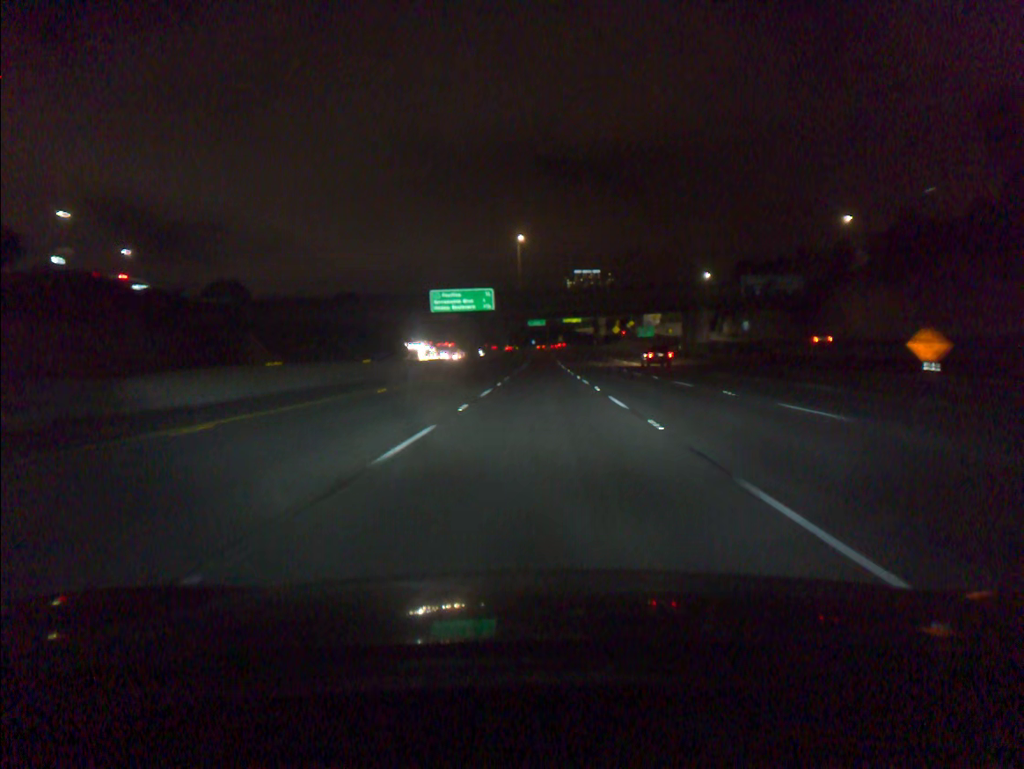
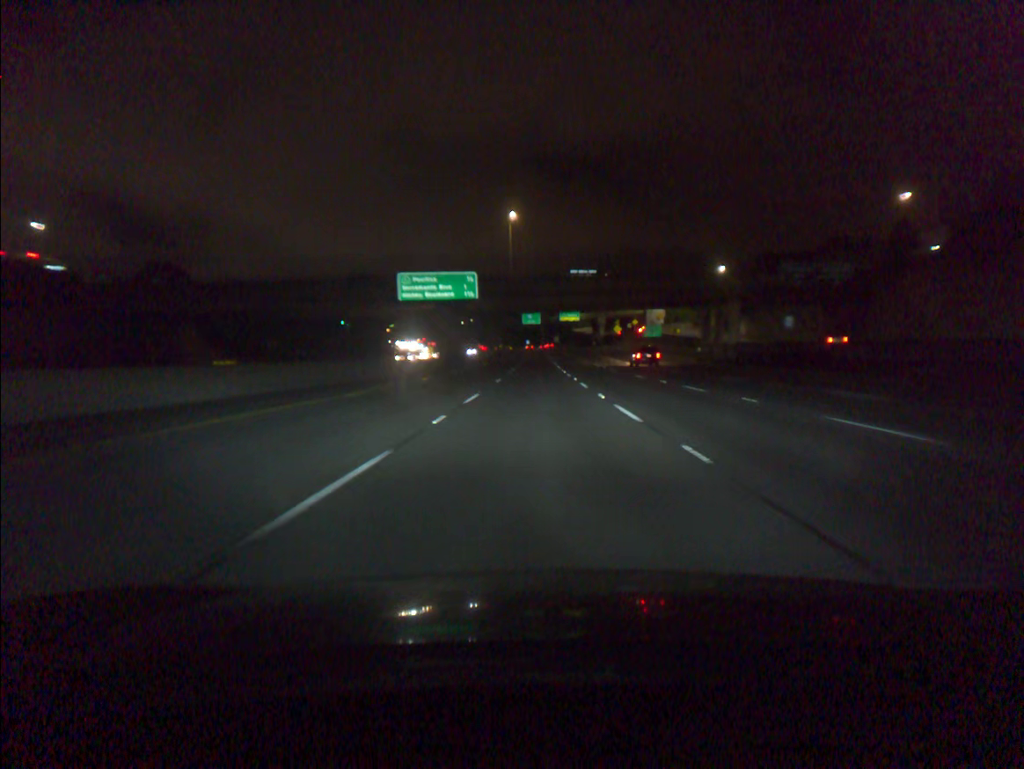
(+0.1, +18.1) m; 0°
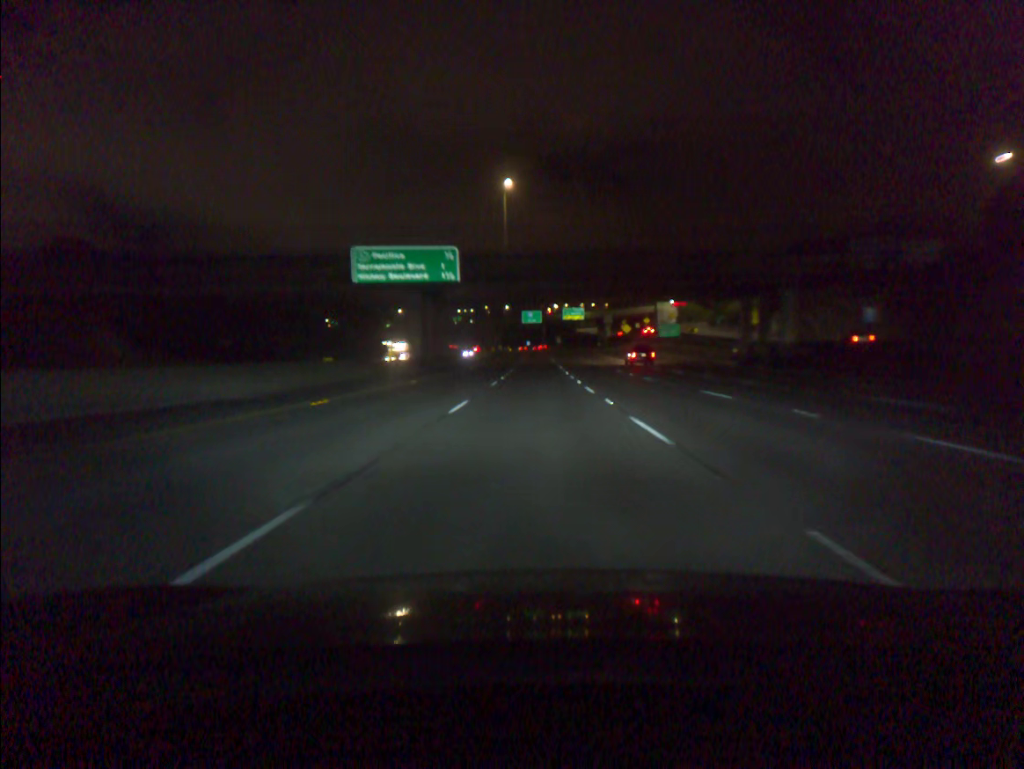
(0.0, +18.1) m; 0°
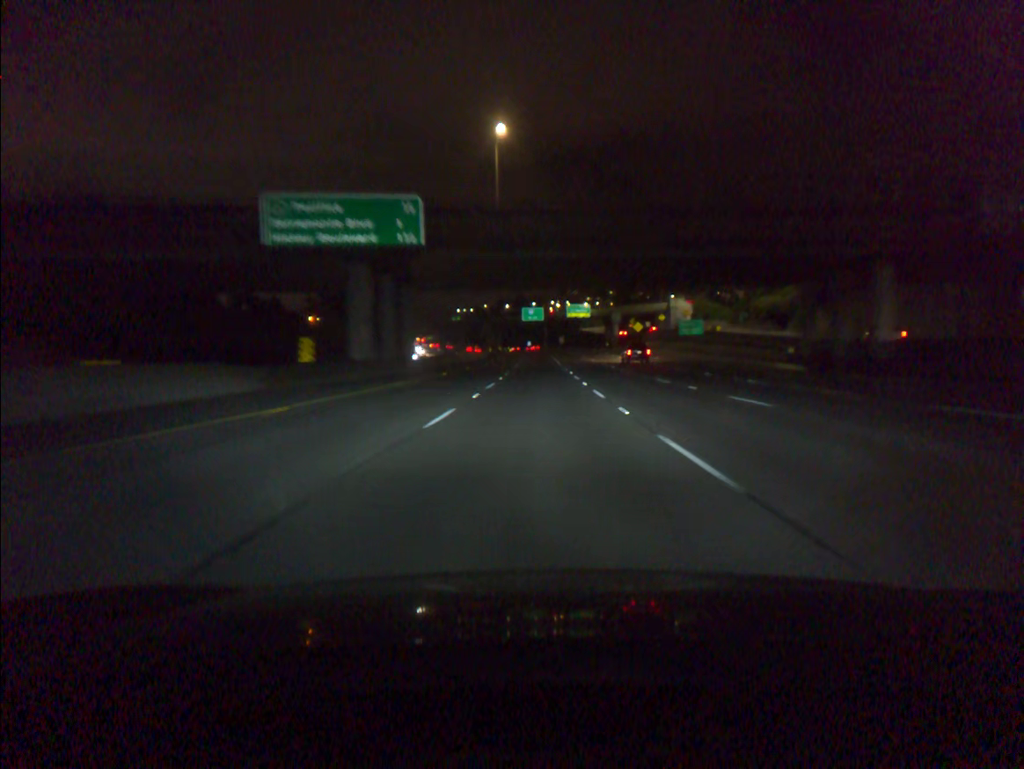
(0.0, +18.1) m; 0°
